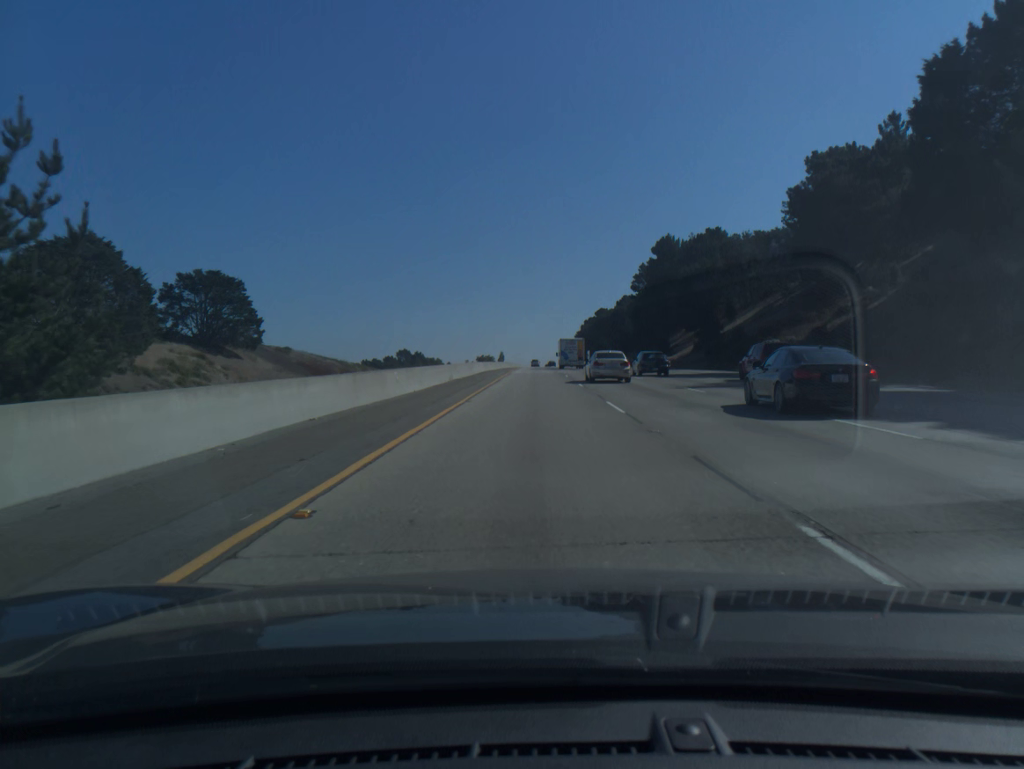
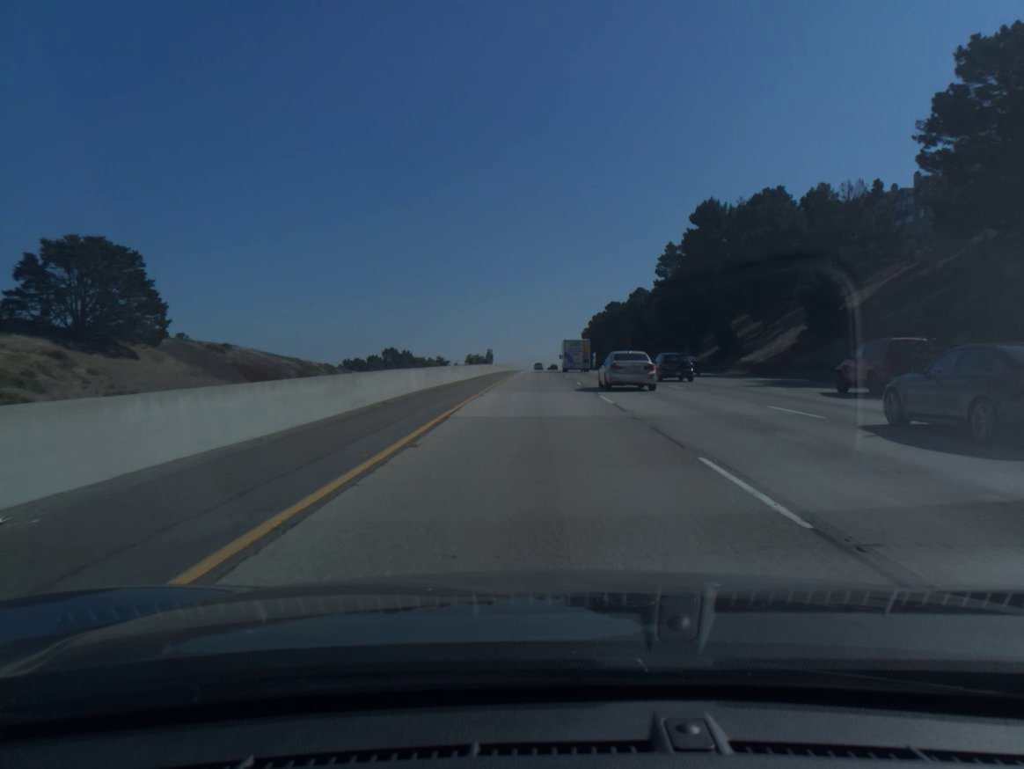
(-0.1, +40.1) m; 0°
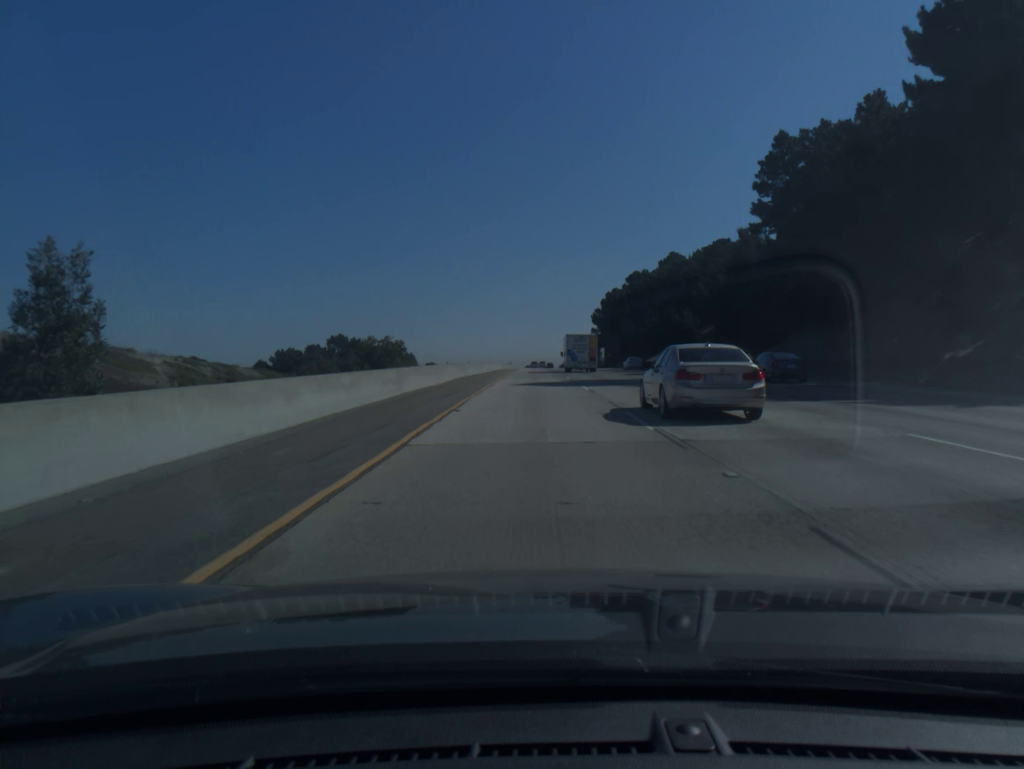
(+0.1, +80.5) m; 0°
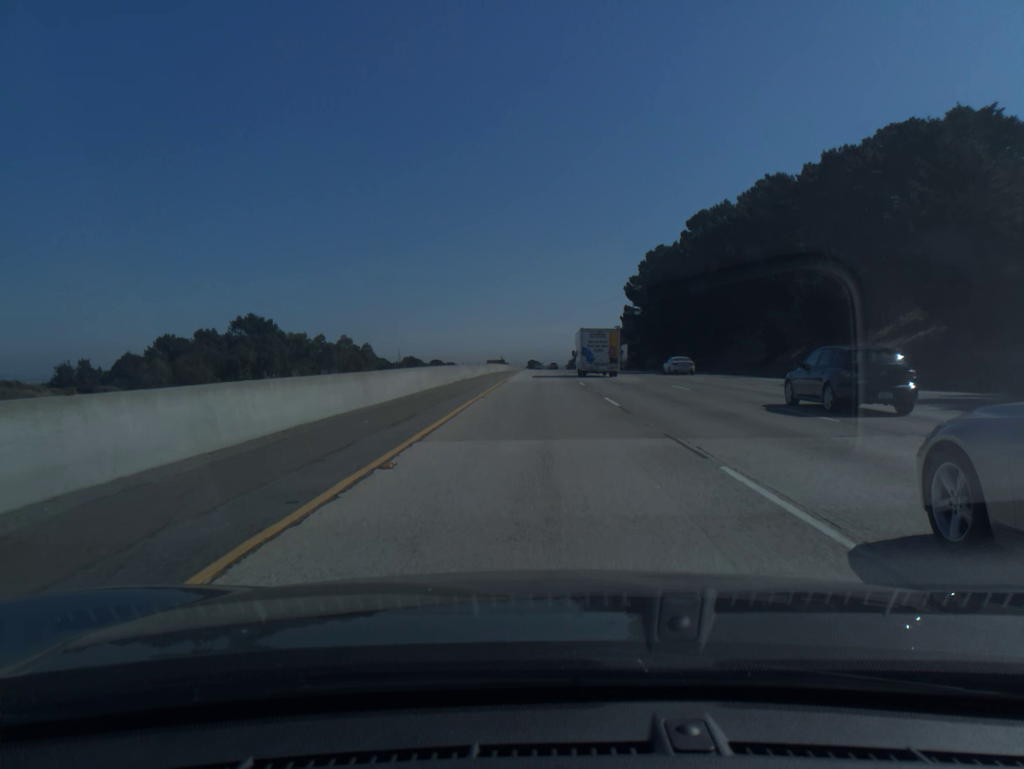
(-0.2, +81.0) m; 0°
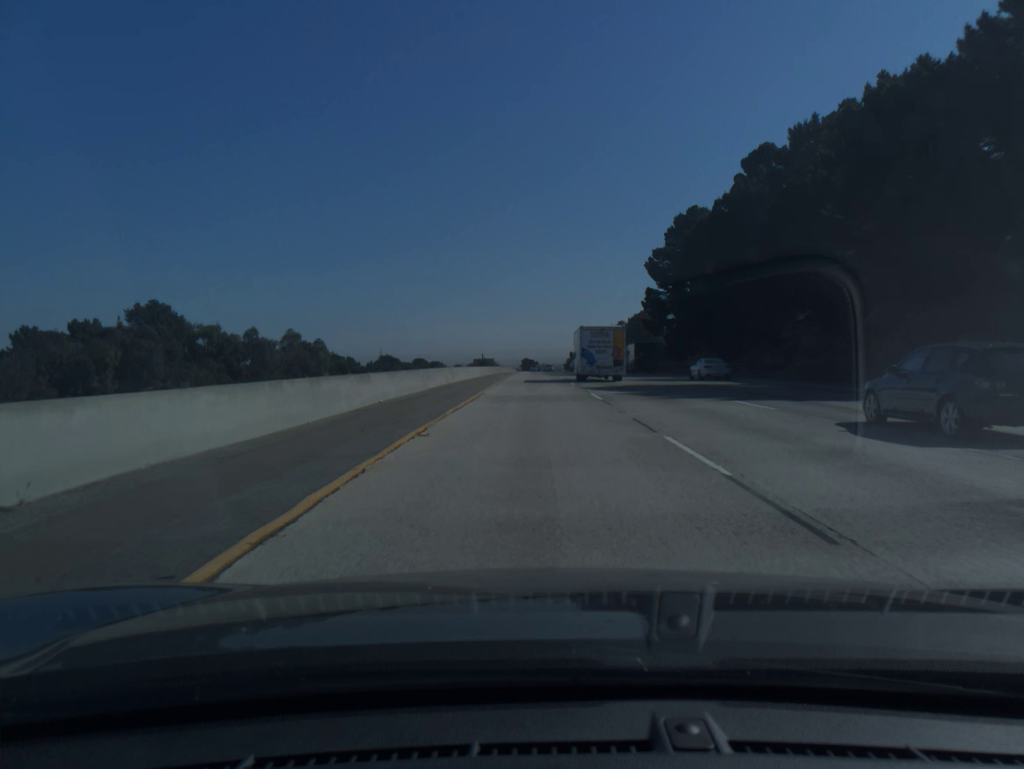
(+0.1, +40.6) m; 0°
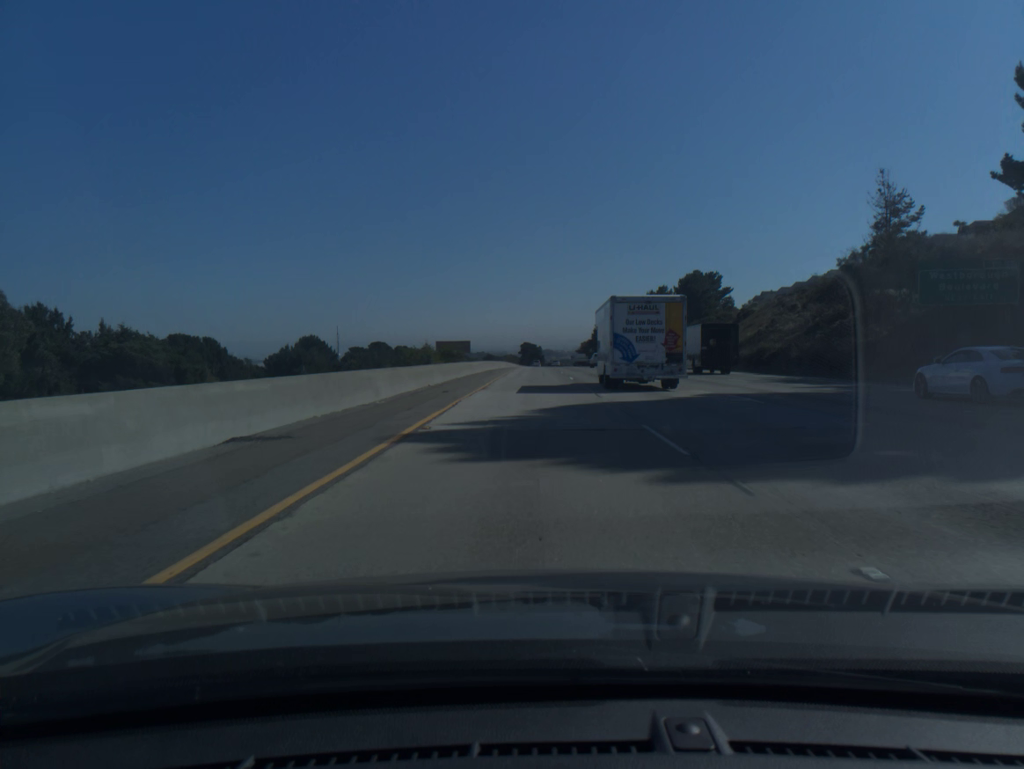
(-0.3, +101.4) m; 0°
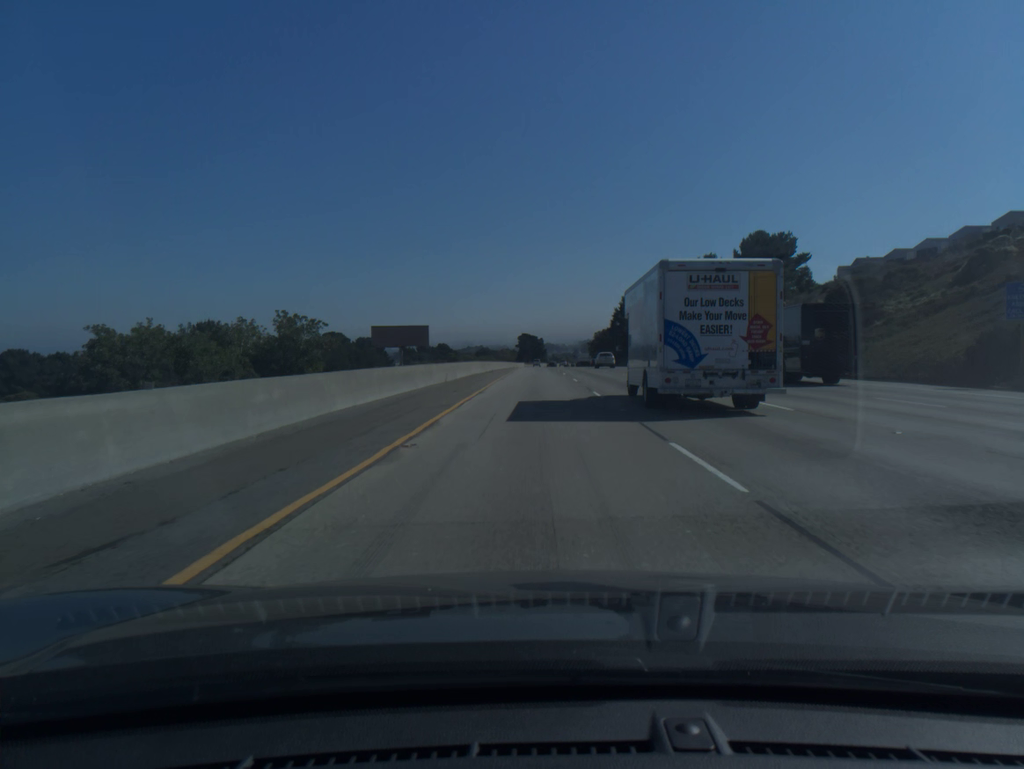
(0.0, +60.8) m; 0°
